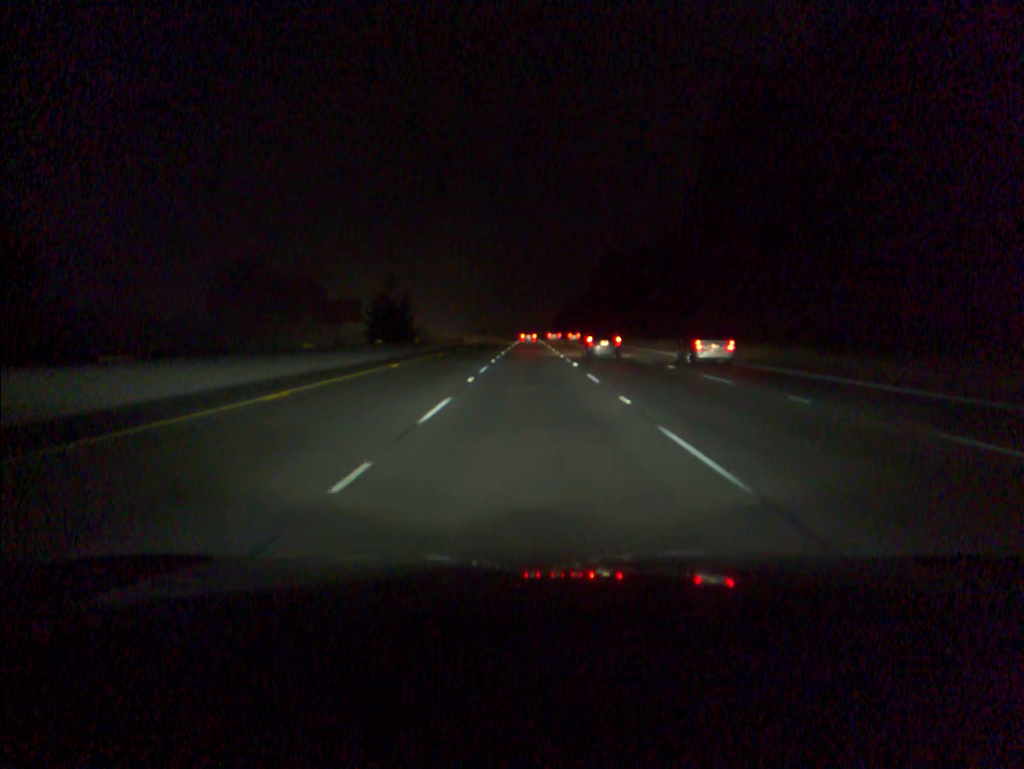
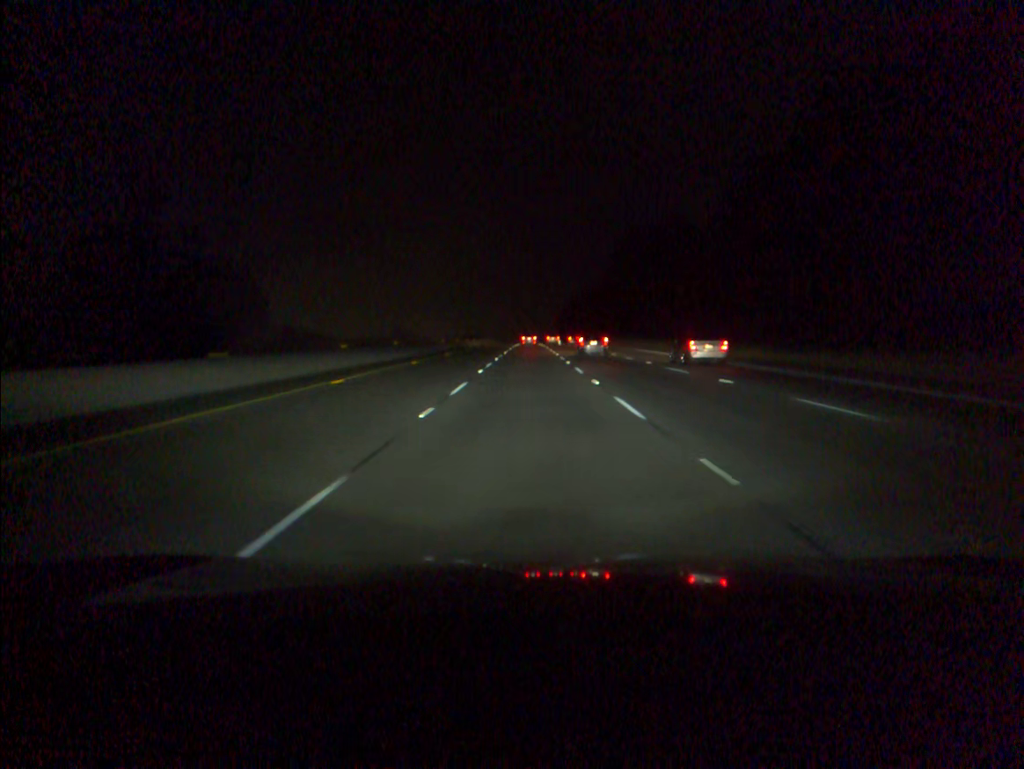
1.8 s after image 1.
(+0.1, +52.8) m; 0°
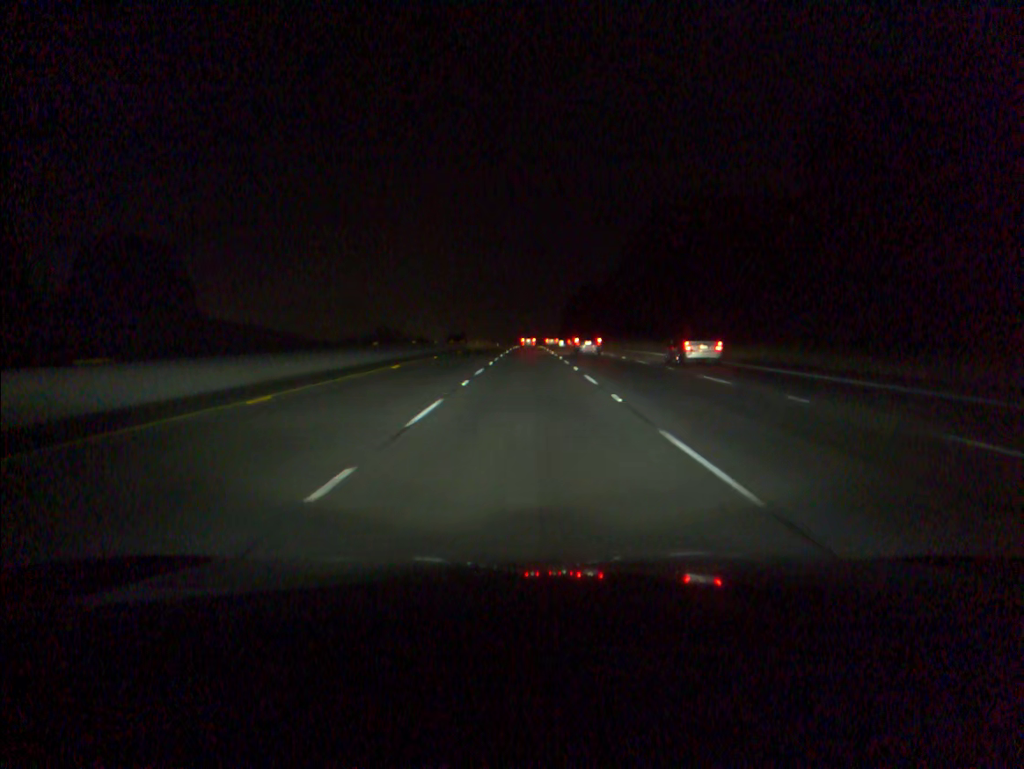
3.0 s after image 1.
(0.0, +35.2) m; 0°
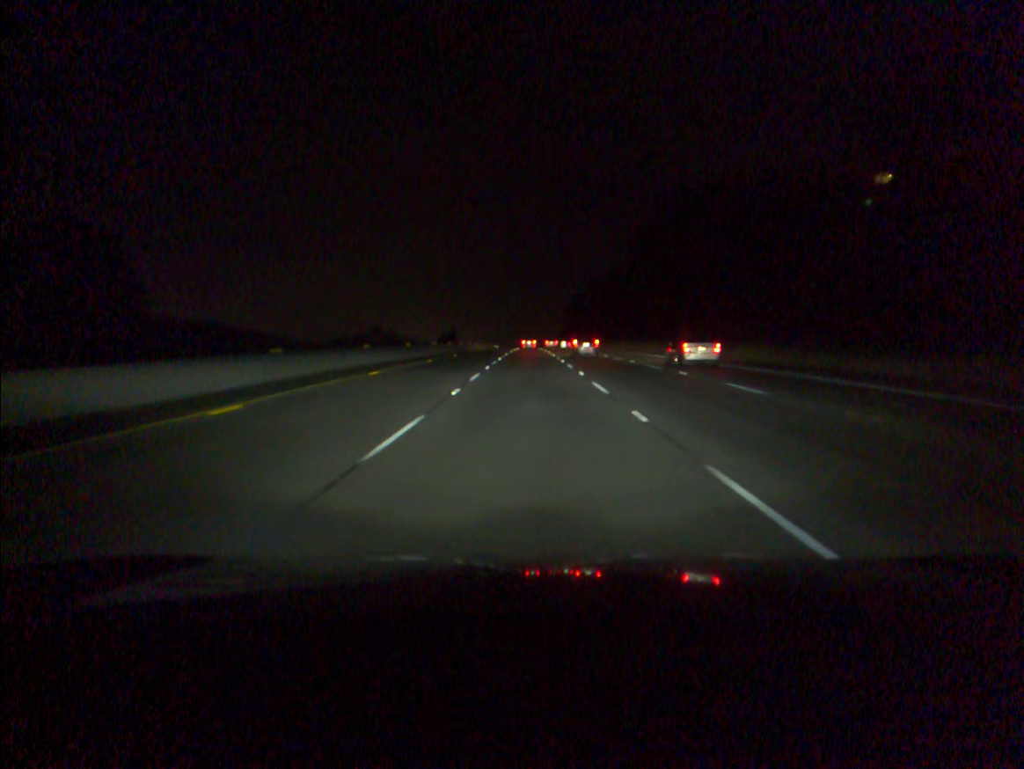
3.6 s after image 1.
(0.0, +17.6) m; 0°
